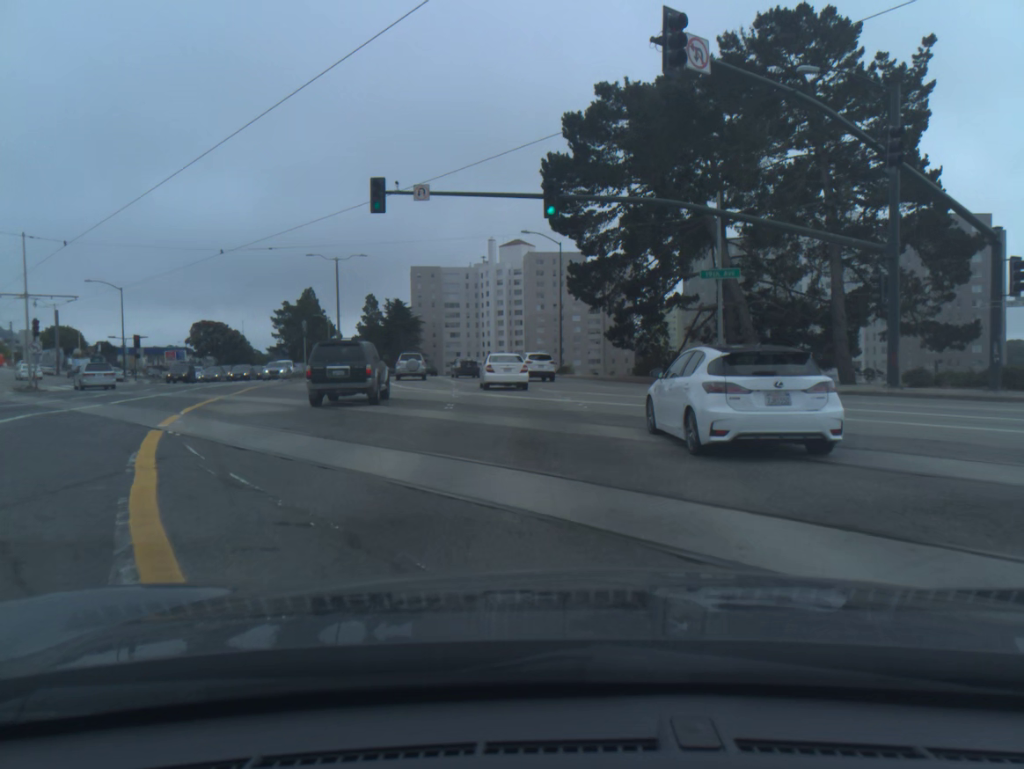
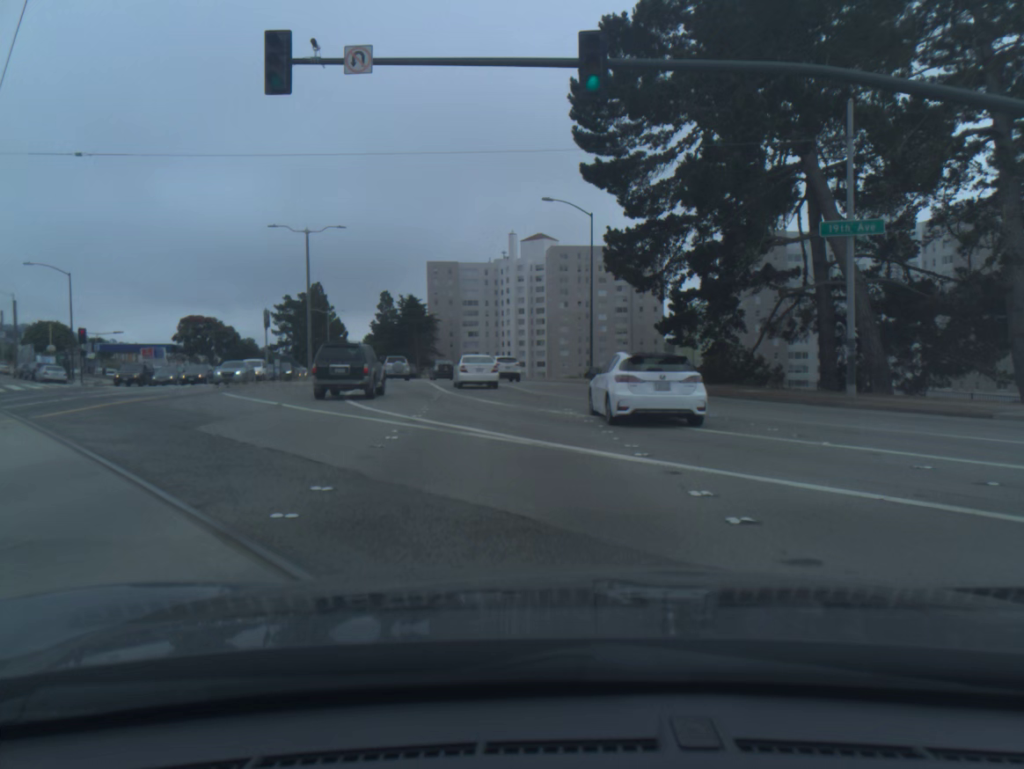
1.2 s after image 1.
(-0.1, +13.3) m; -2°
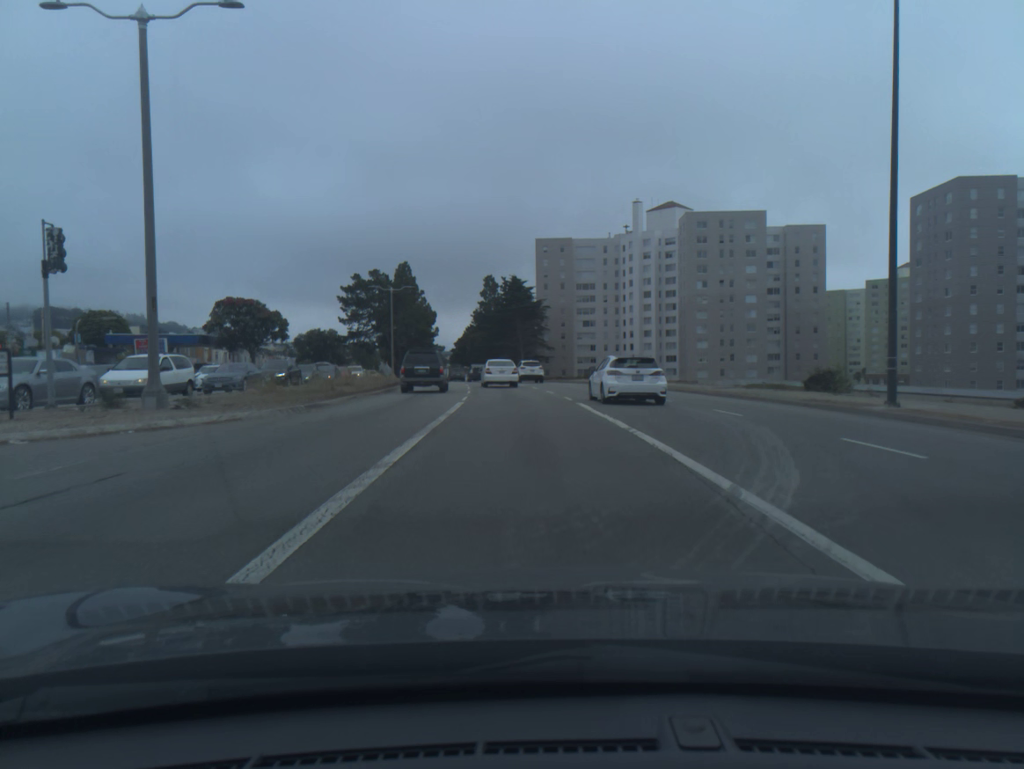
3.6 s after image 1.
(-2.1, +30.5) m; -8°
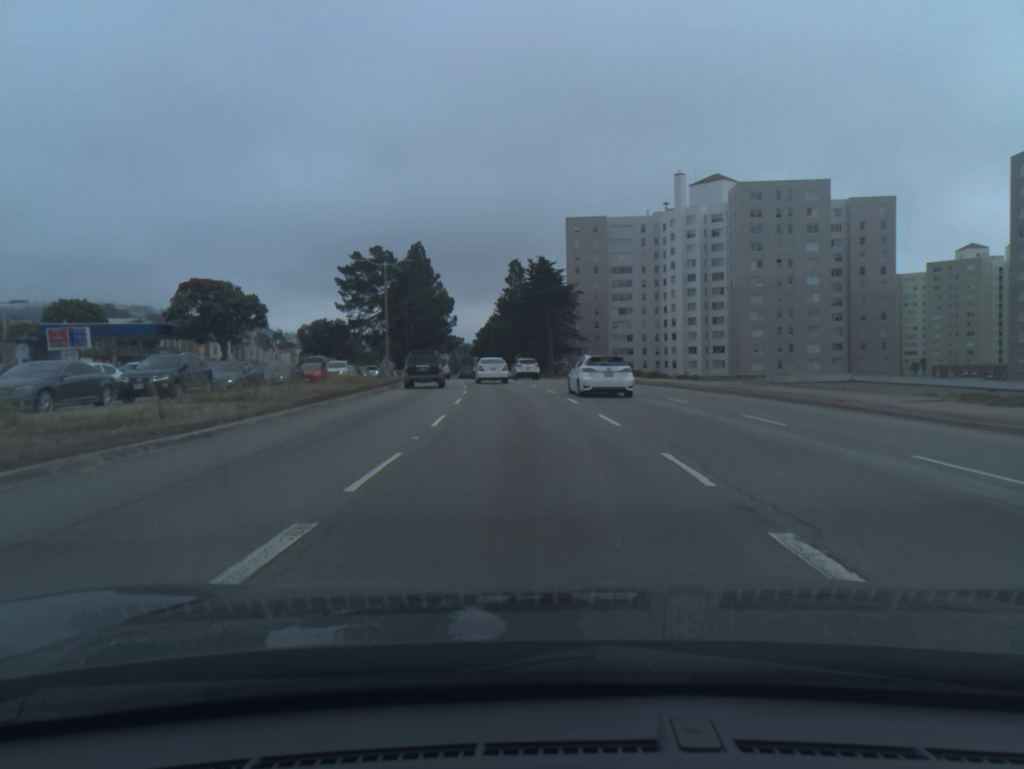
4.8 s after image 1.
(-0.3, +17.0) m; -2°
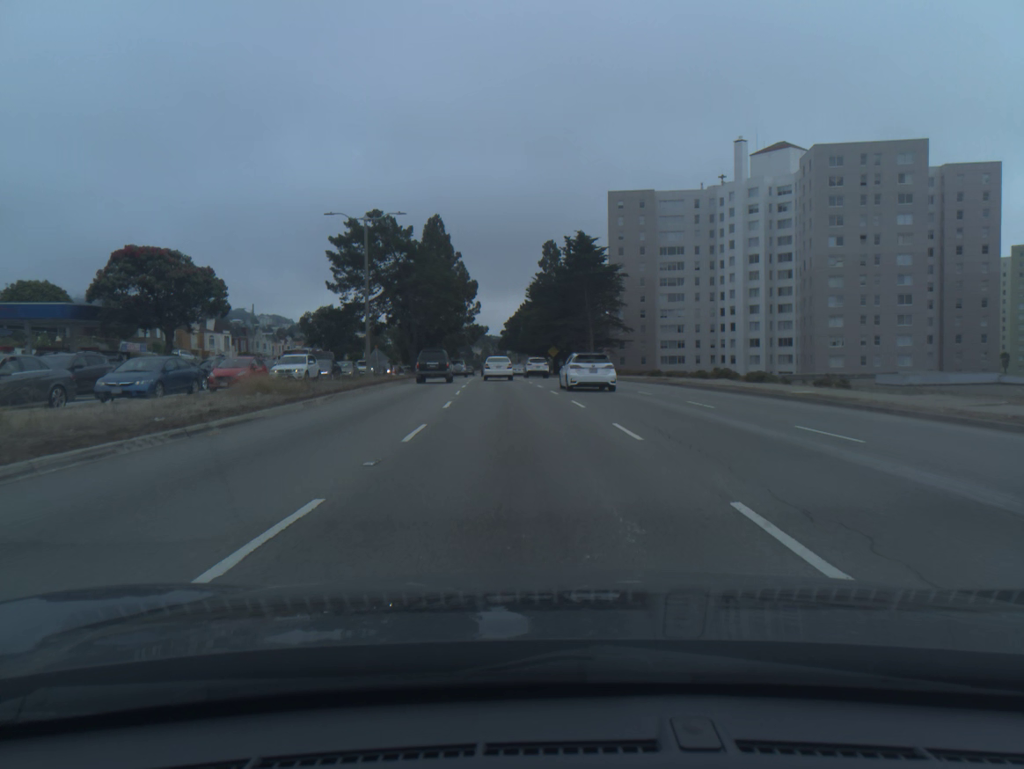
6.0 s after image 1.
(-0.4, +18.0) m; -3°
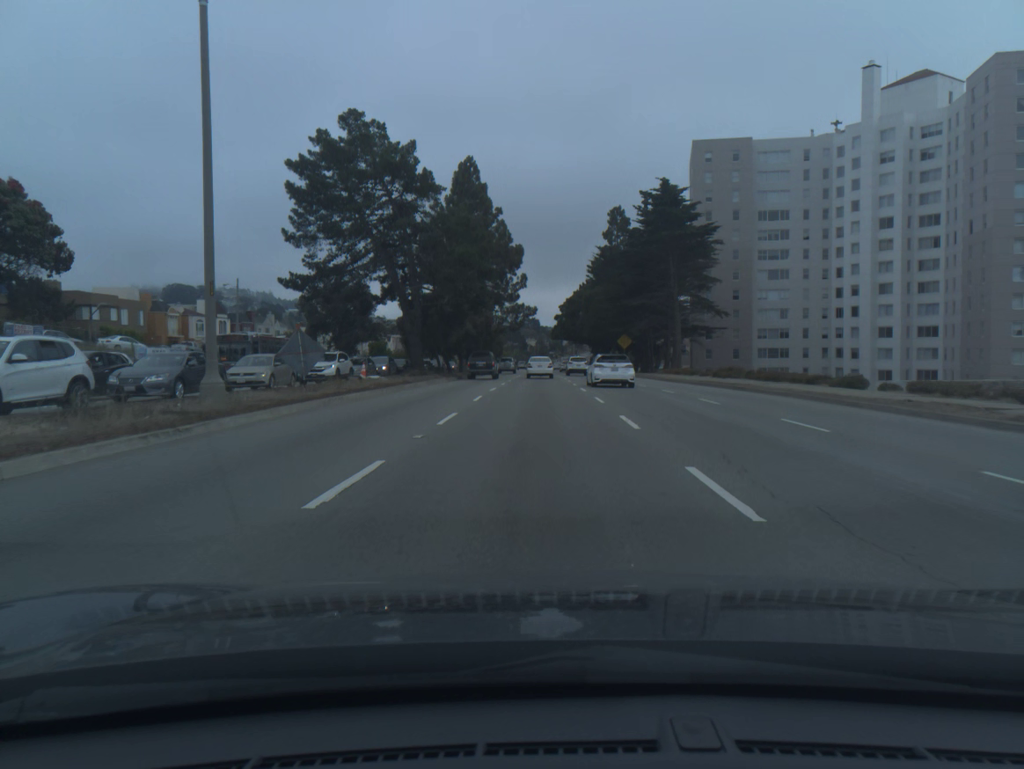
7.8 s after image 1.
(-1.1, +27.6) m; -4°
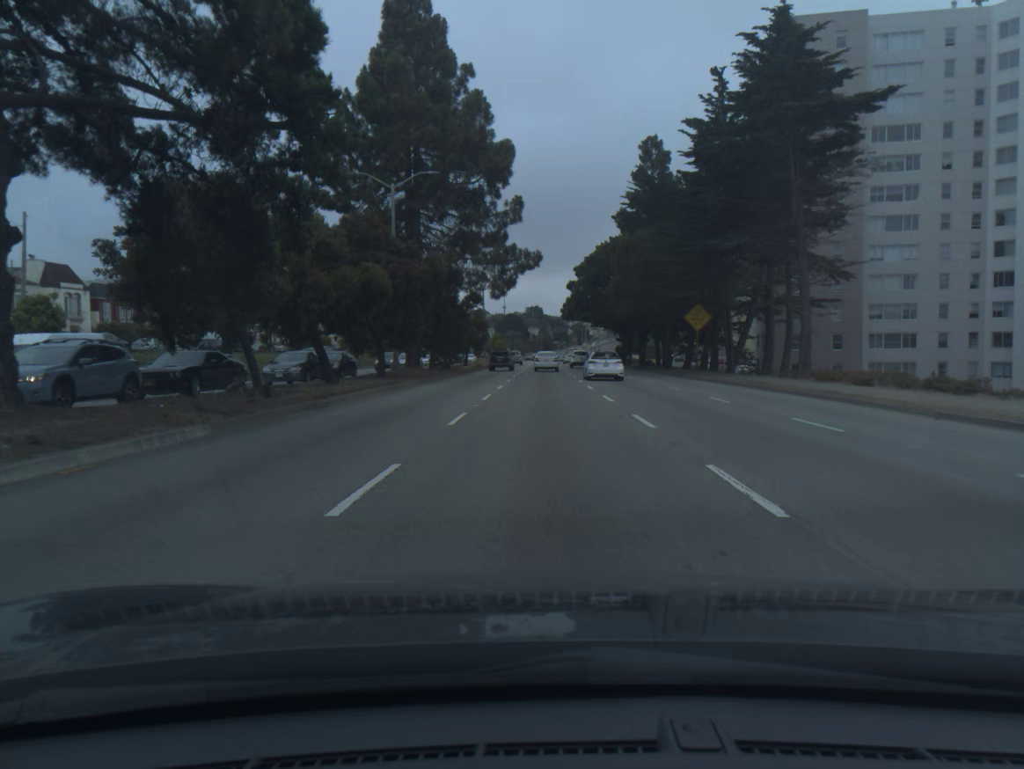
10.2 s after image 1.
(-0.2, +37.2) m; 0°
